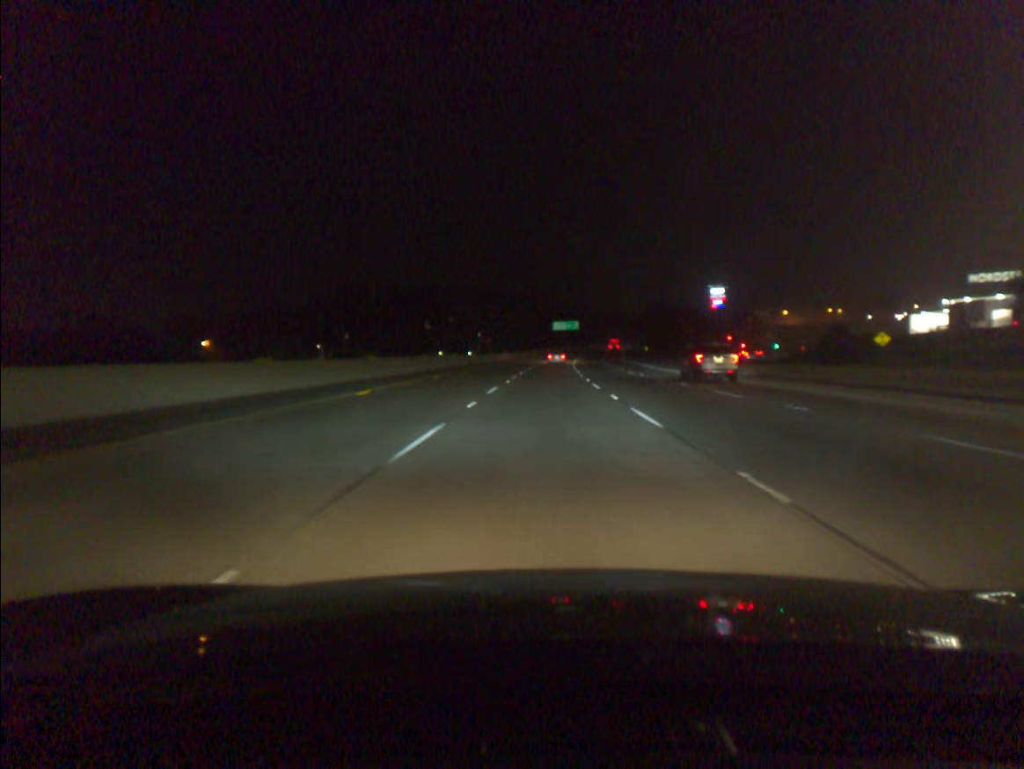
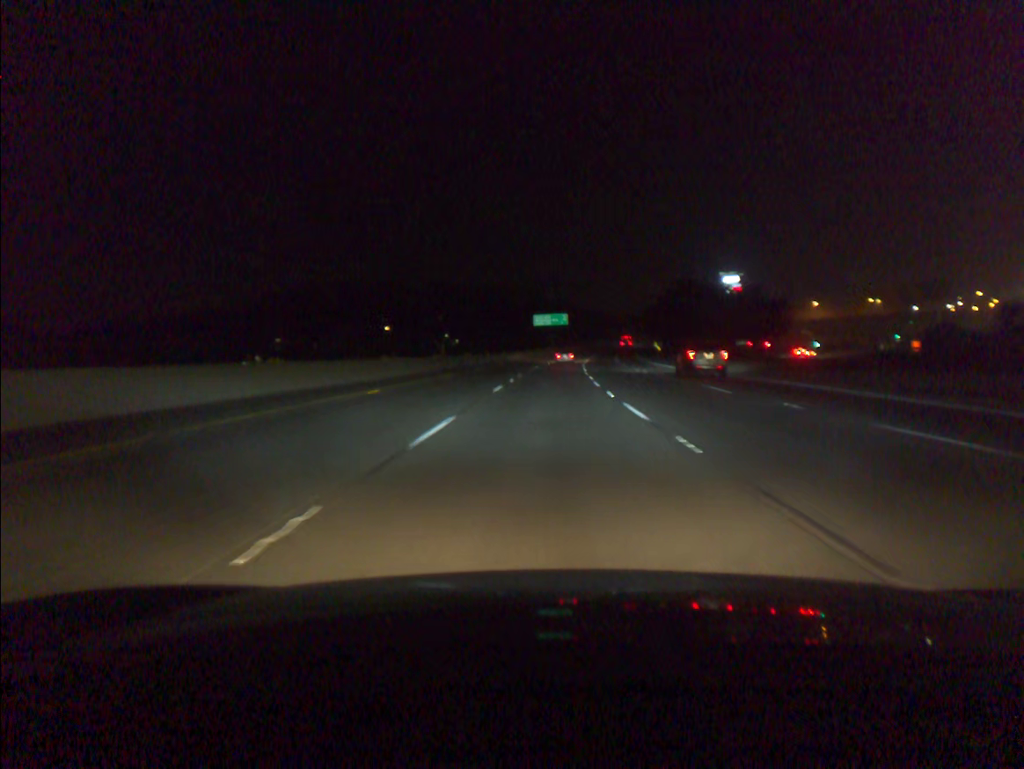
(+0.8, +57.1) m; +2°
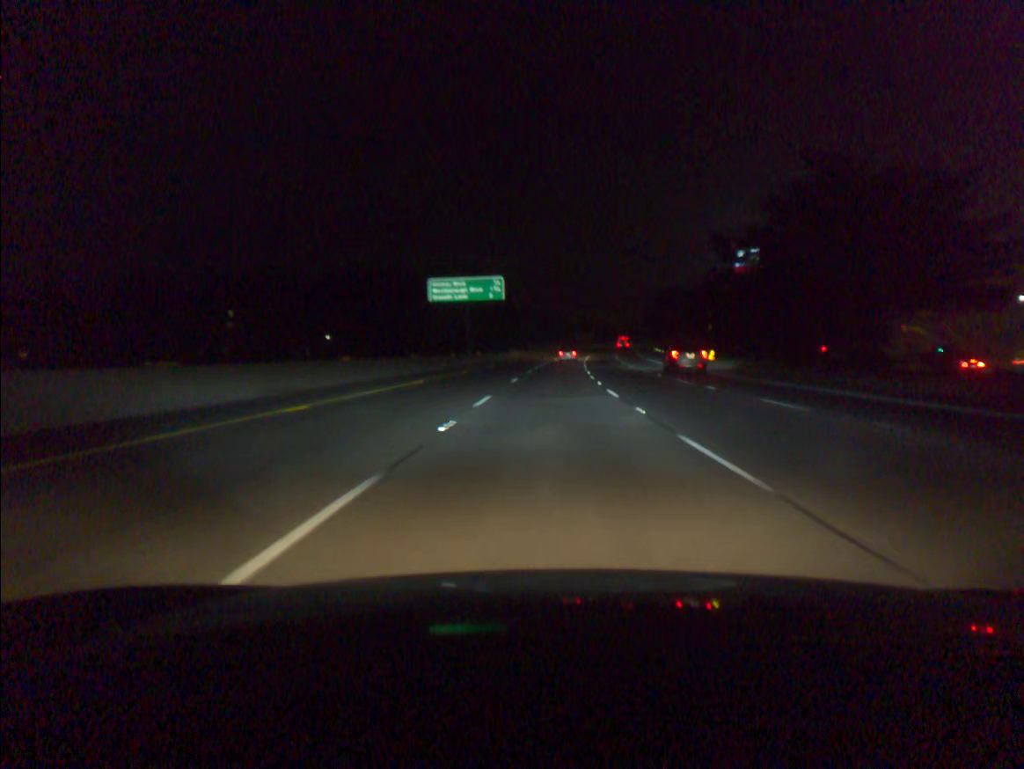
(+3.3, +94.7) m; +4°
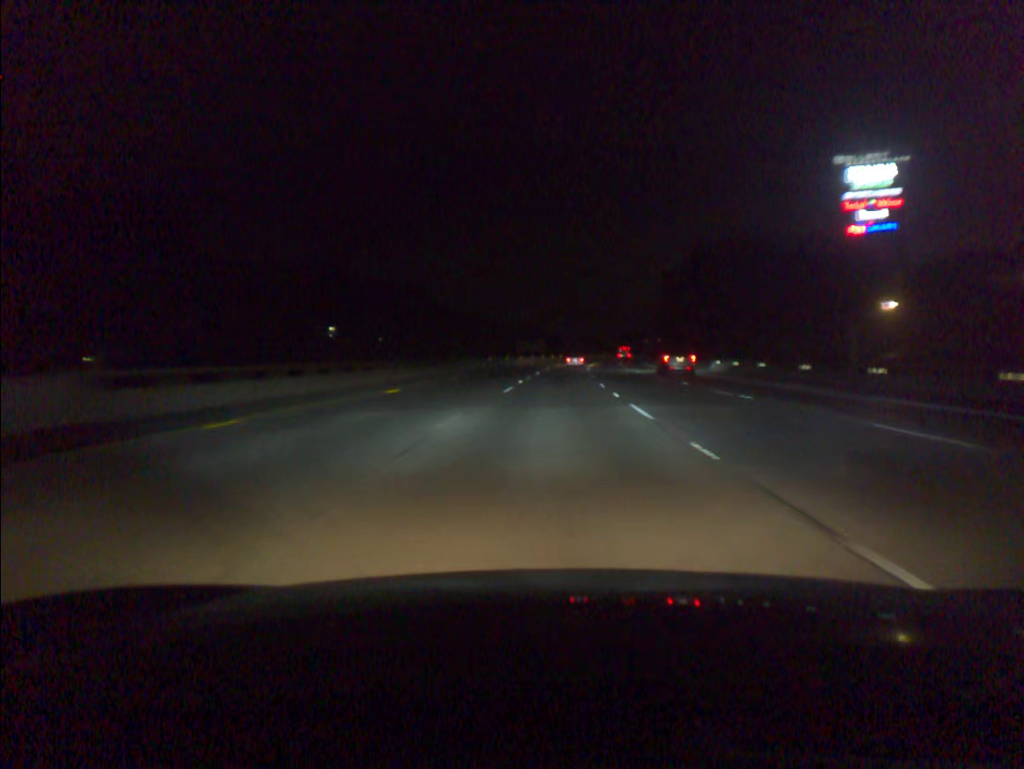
(+3.6, +94.5) m; +4°
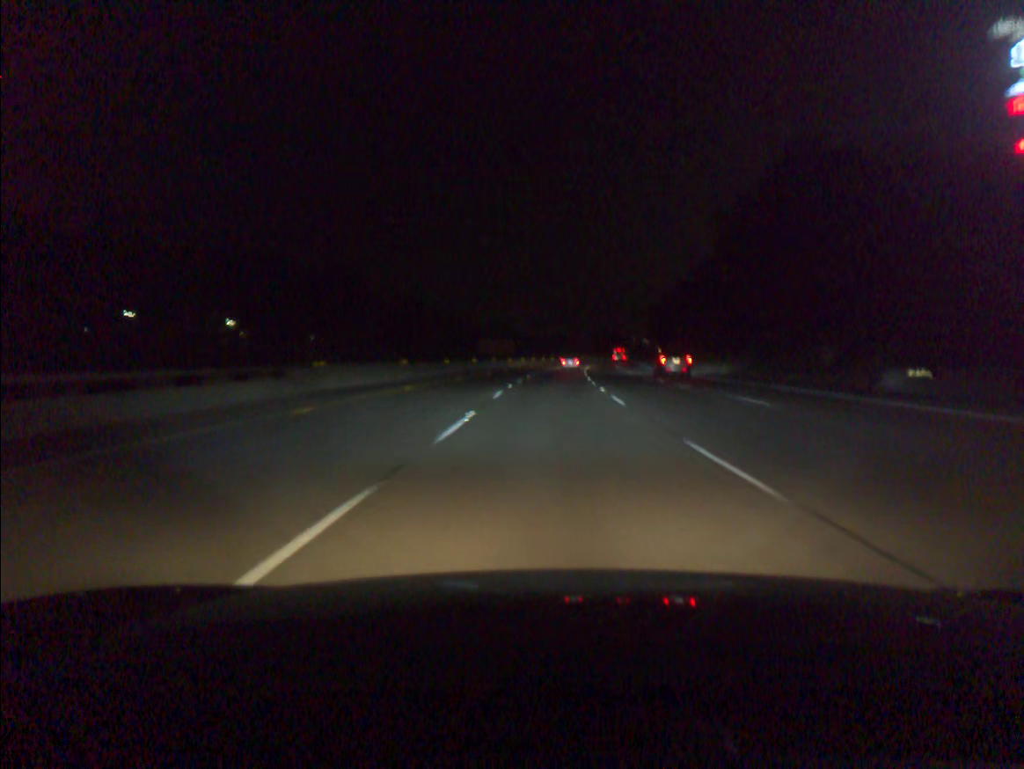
(+0.7, +37.8) m; +2°
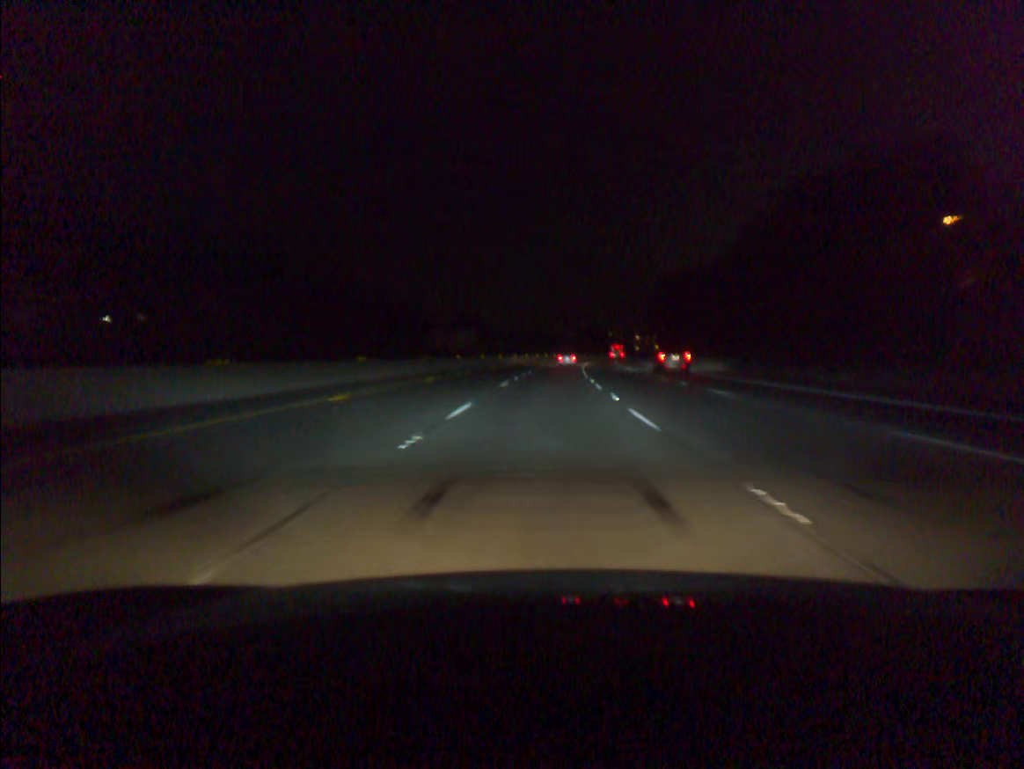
(+0.6, +37.8) m; +2°
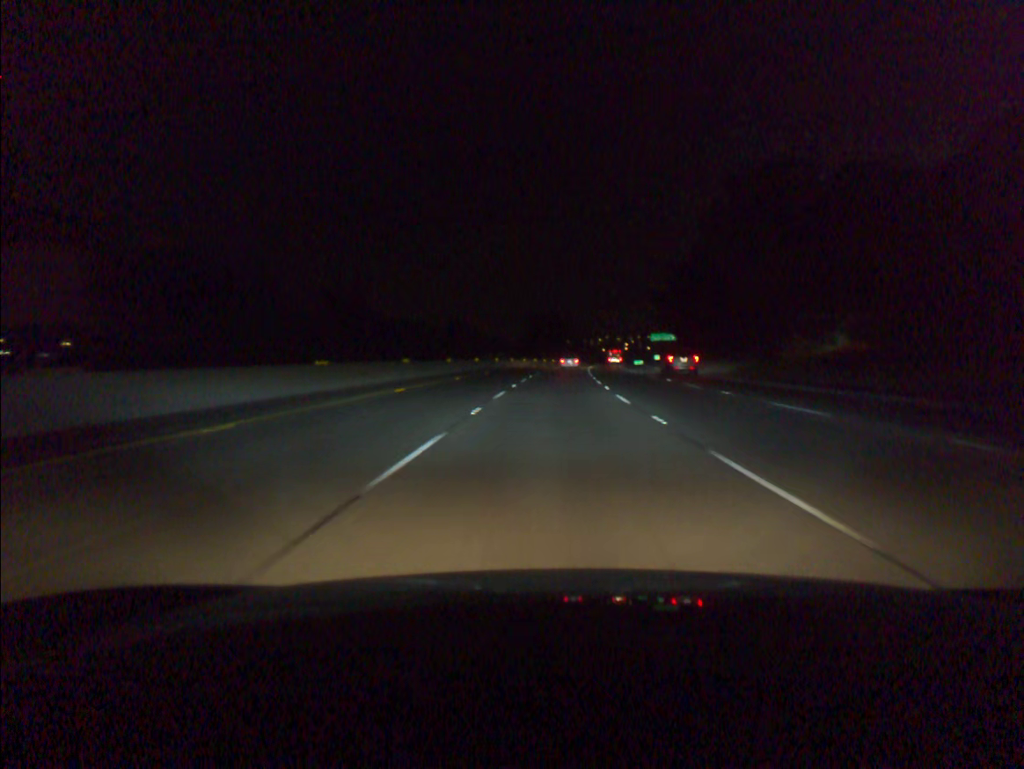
(+3.5, +94.7) m; +5°
